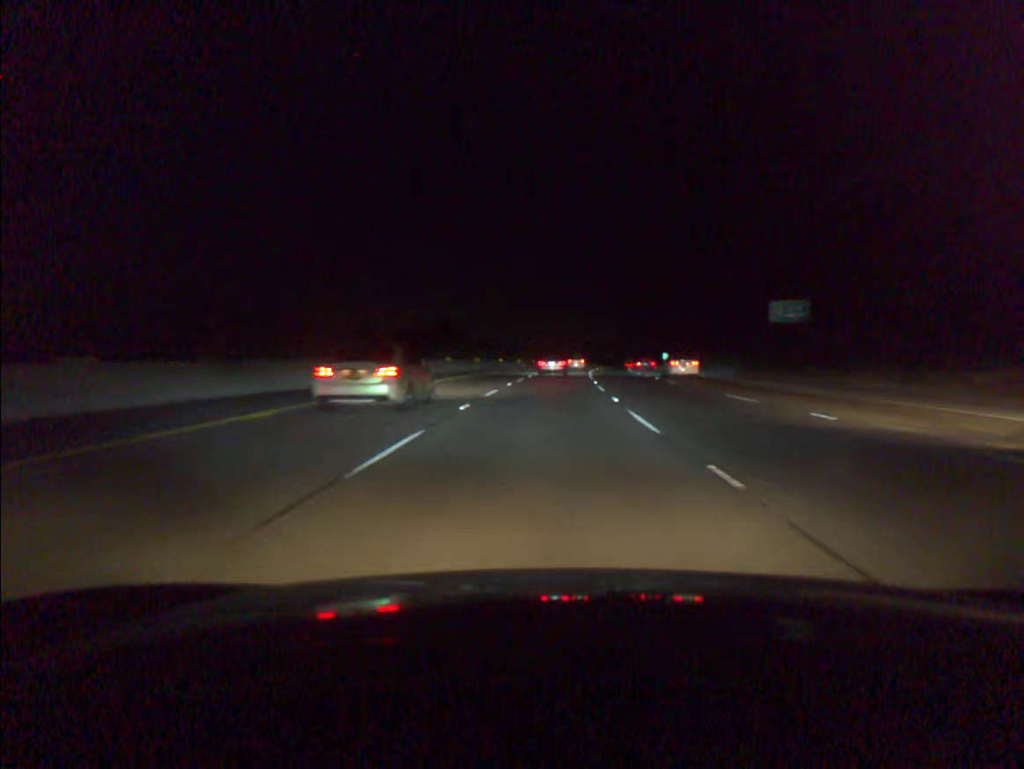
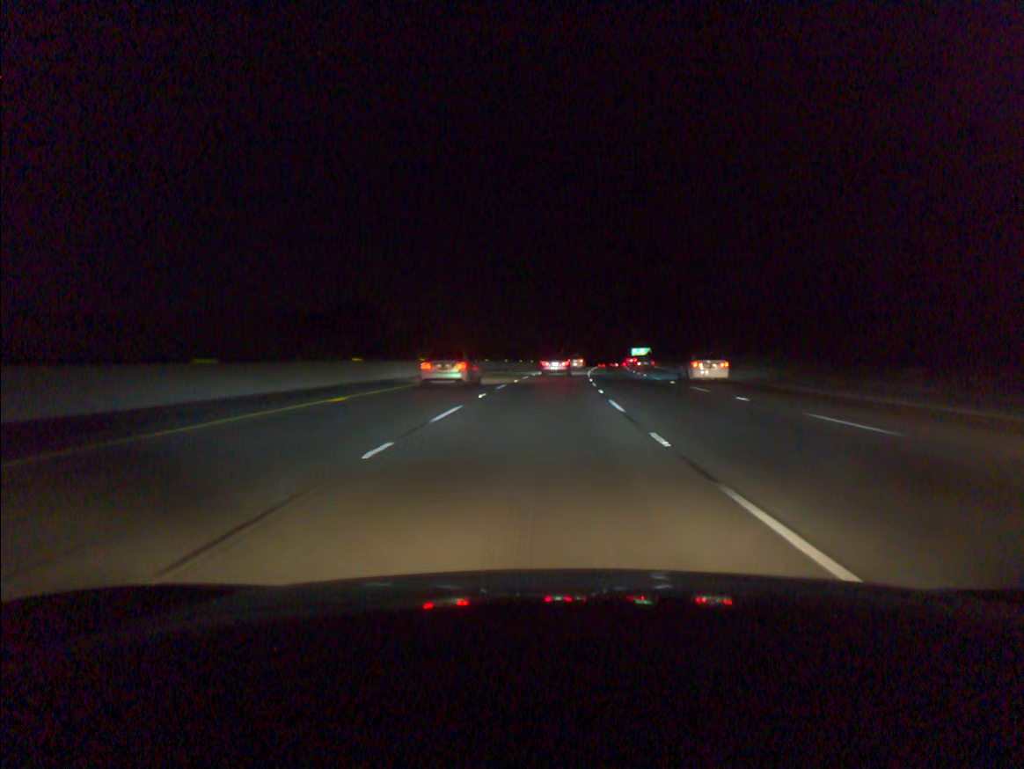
(+1.7, +52.1) m; +4°
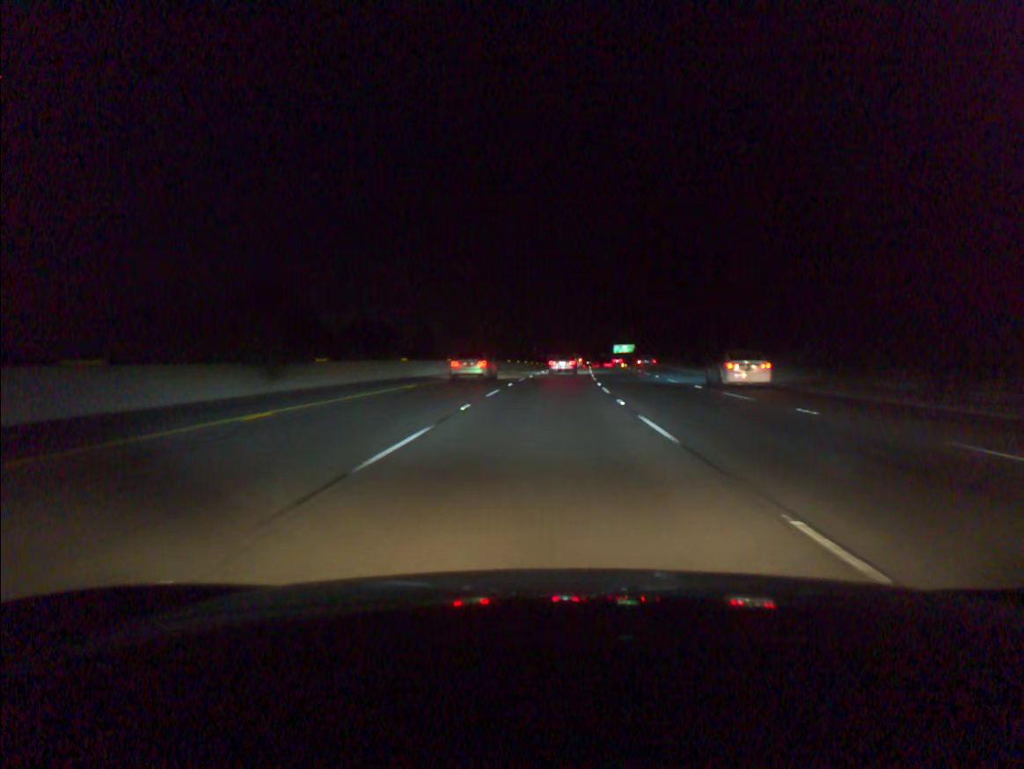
(+0.6, +35.0) m; +2°
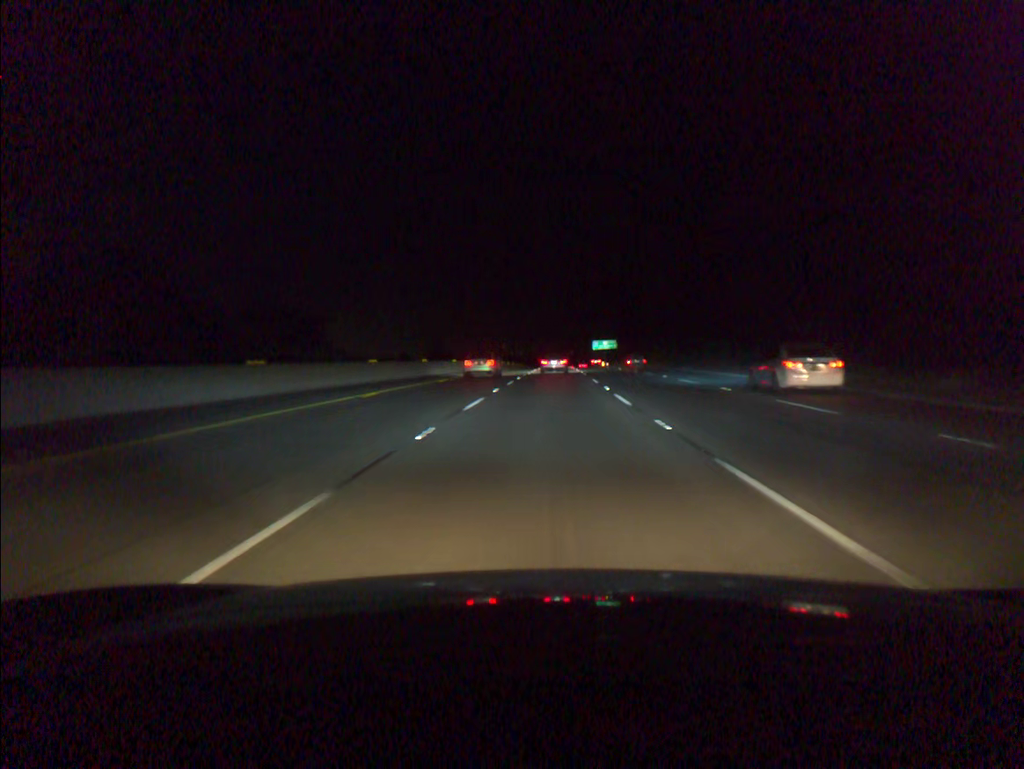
(+0.7, +35.2) m; +2°
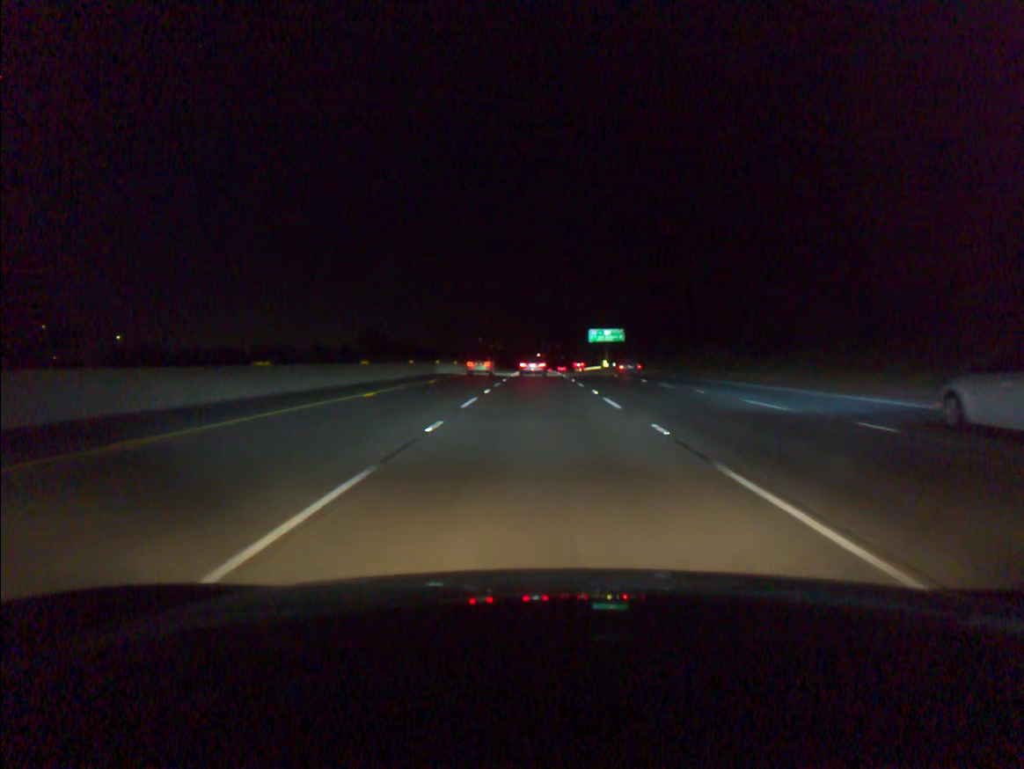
(+1.3, +71.4) m; +2°
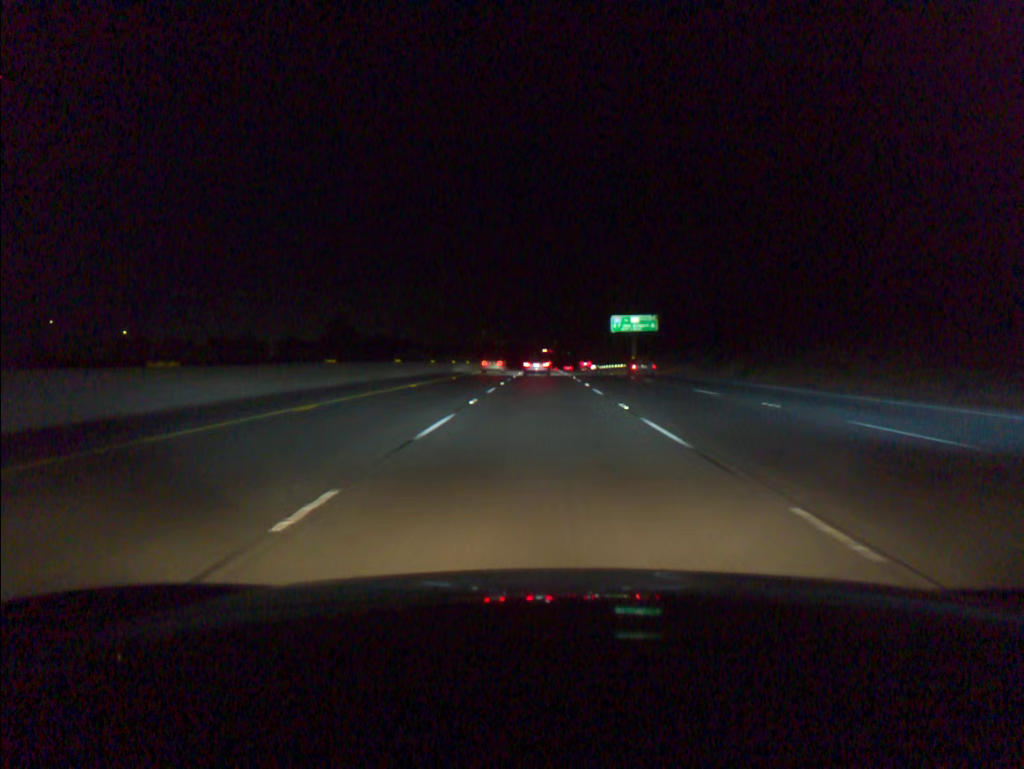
(-0.1, +36.3) m; 0°
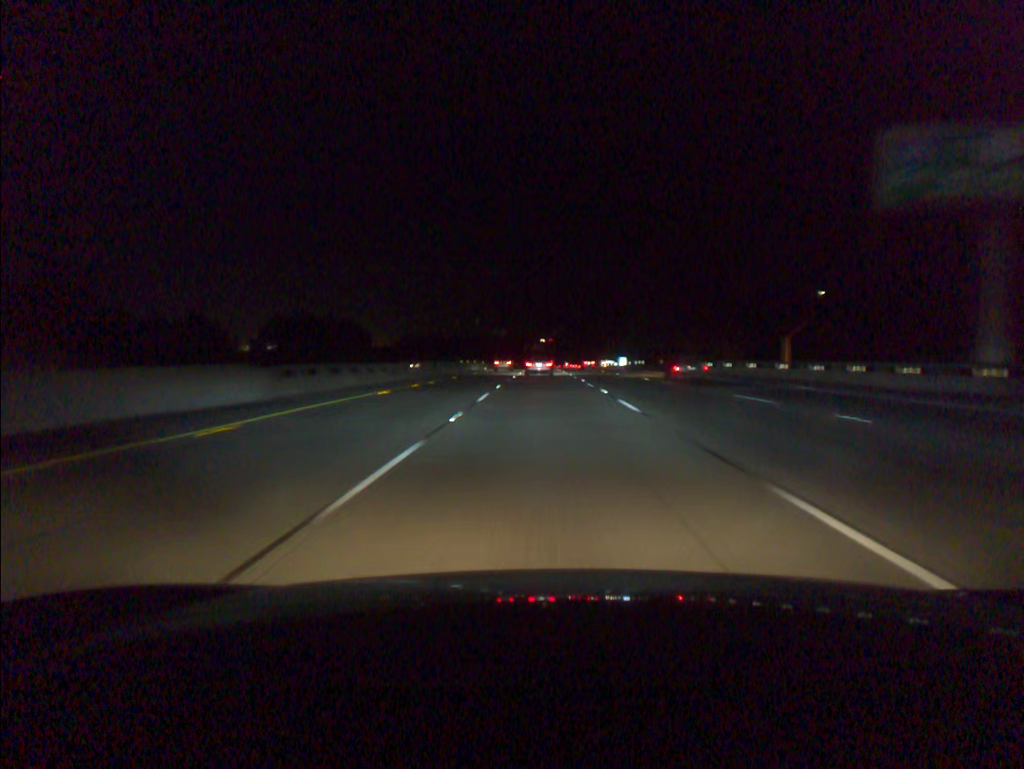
(+0.1, +92.9) m; 0°
